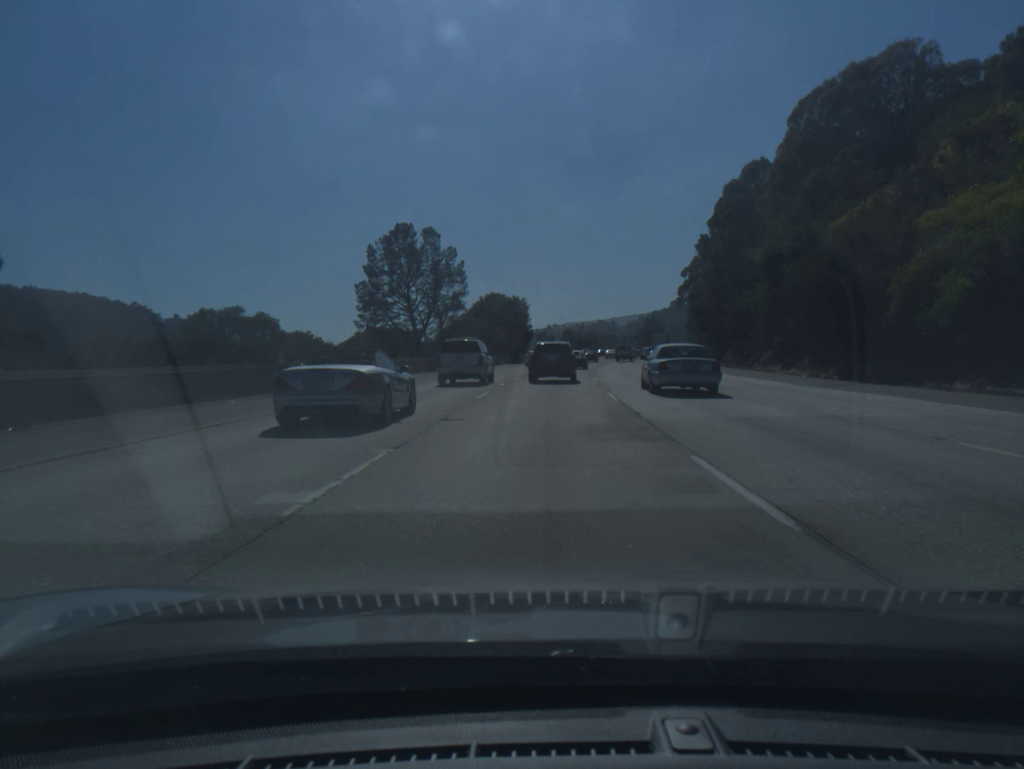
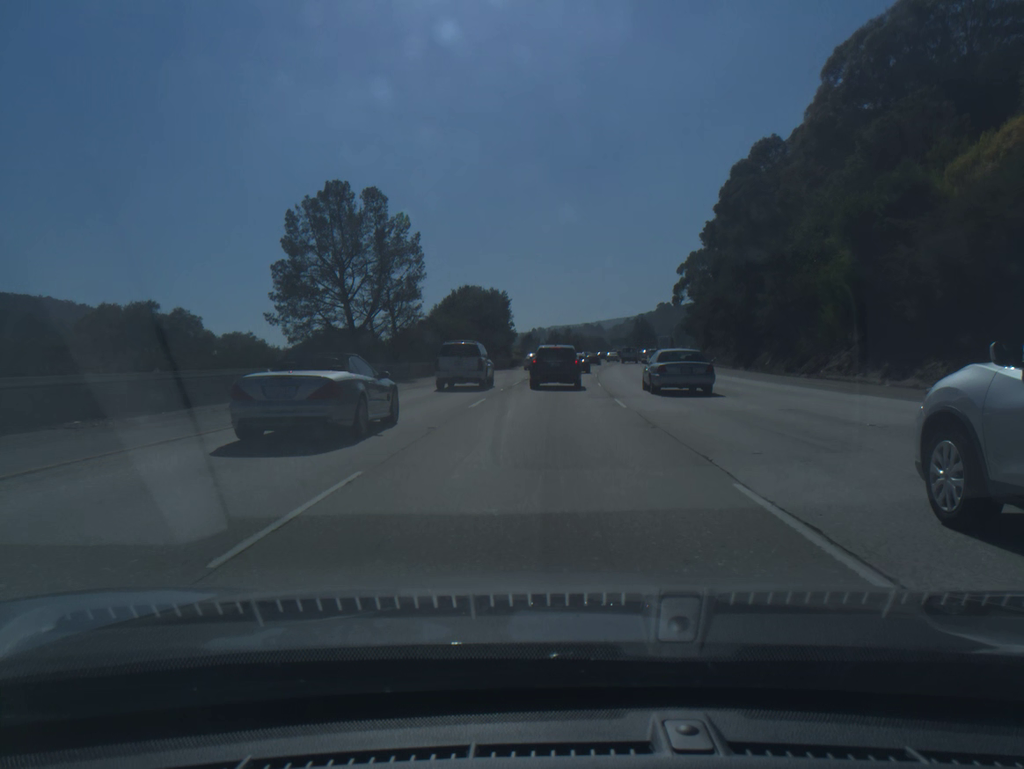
(+0.1, +16.5) m; +1°
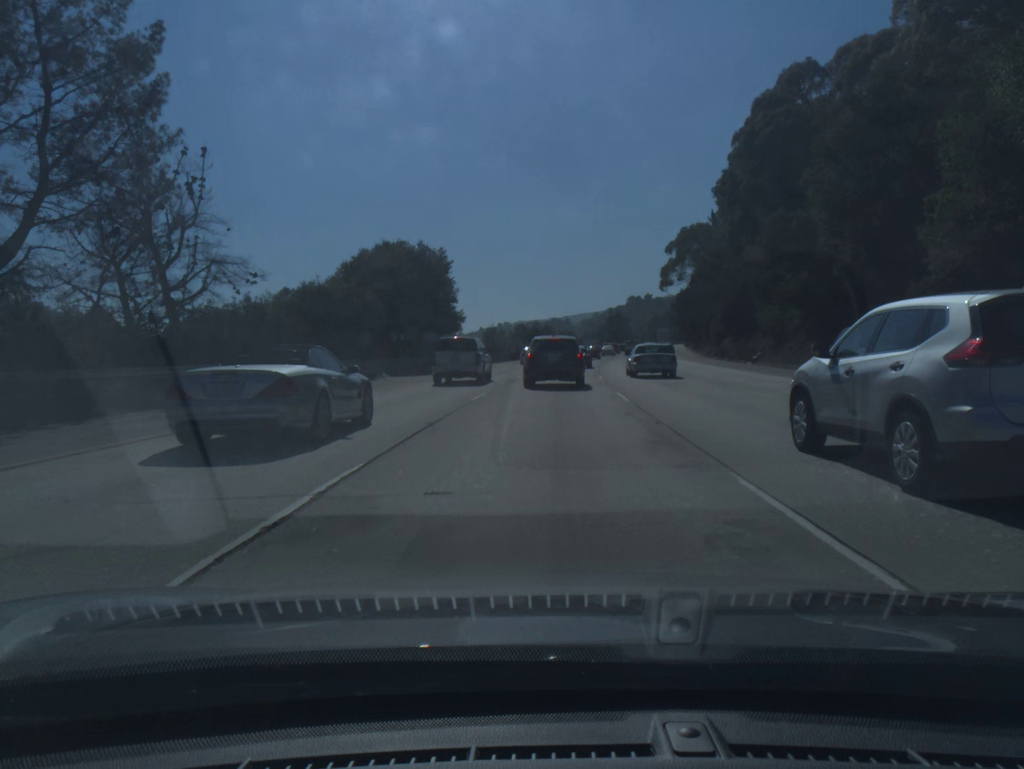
(+0.5, +29.3) m; +2°
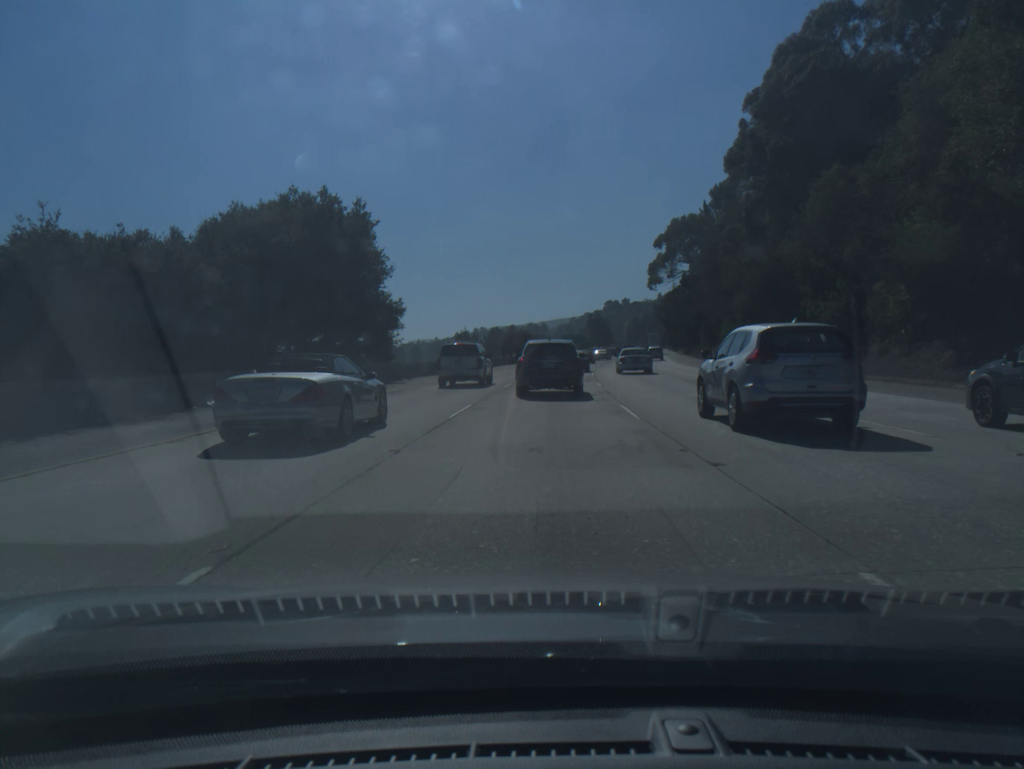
(+0.3, +18.0) m; +2°
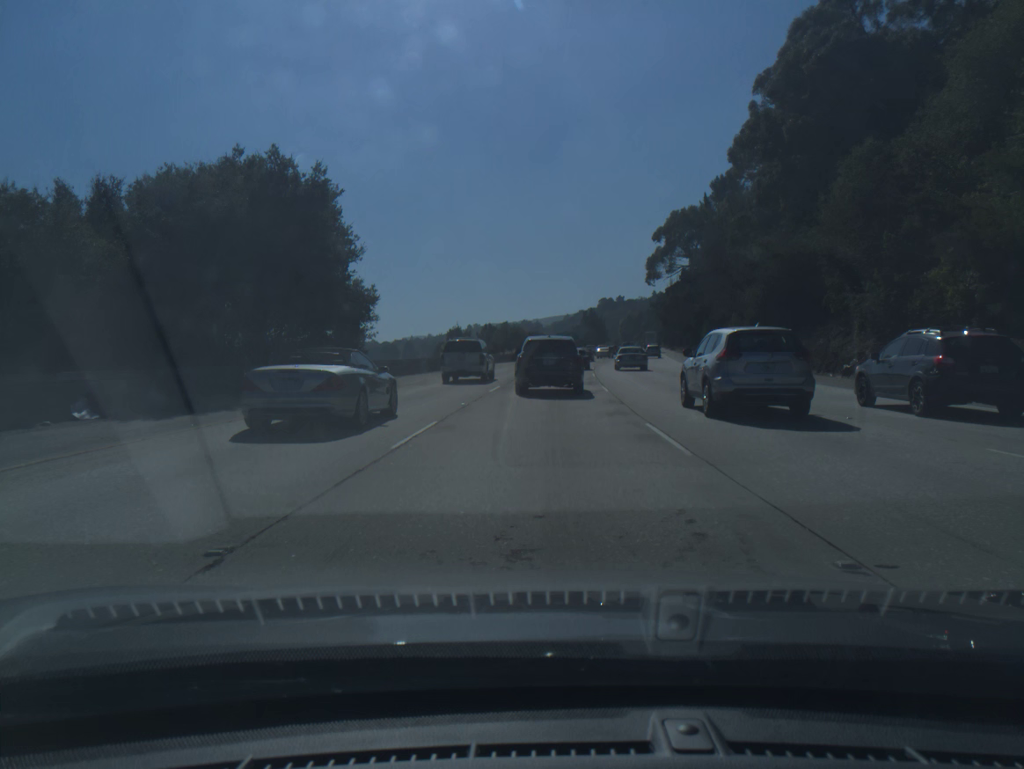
(0.0, +5.5) m; +1°
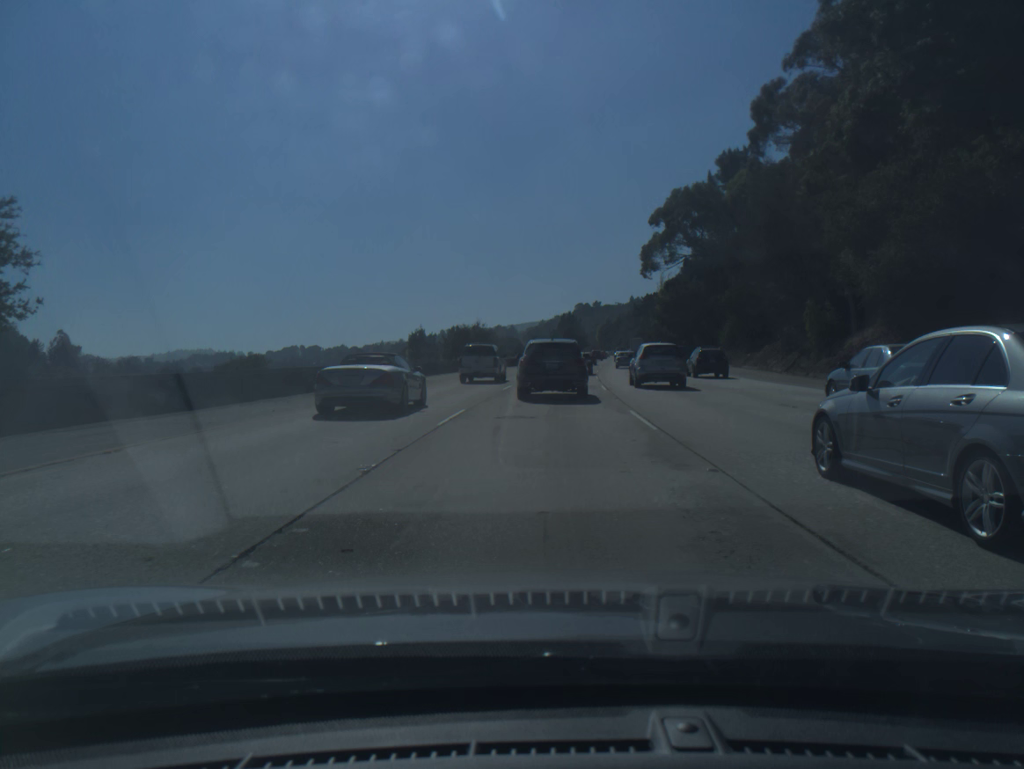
(+0.3, +25.4) m; +2°
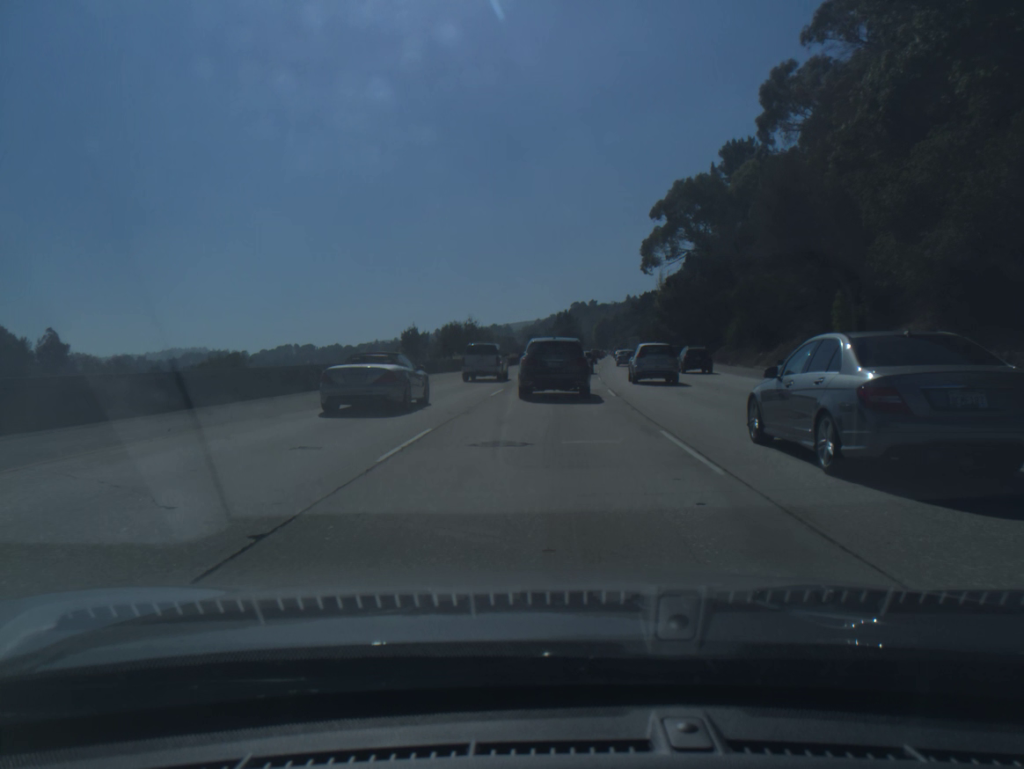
(0.0, +4.8) m; +1°
